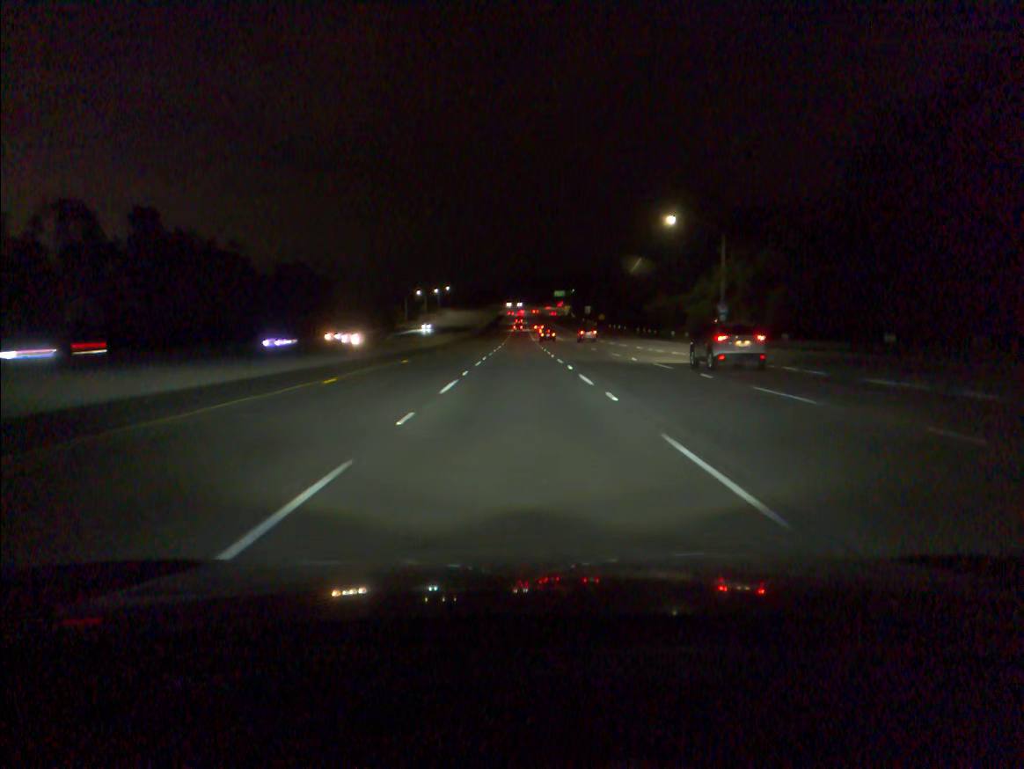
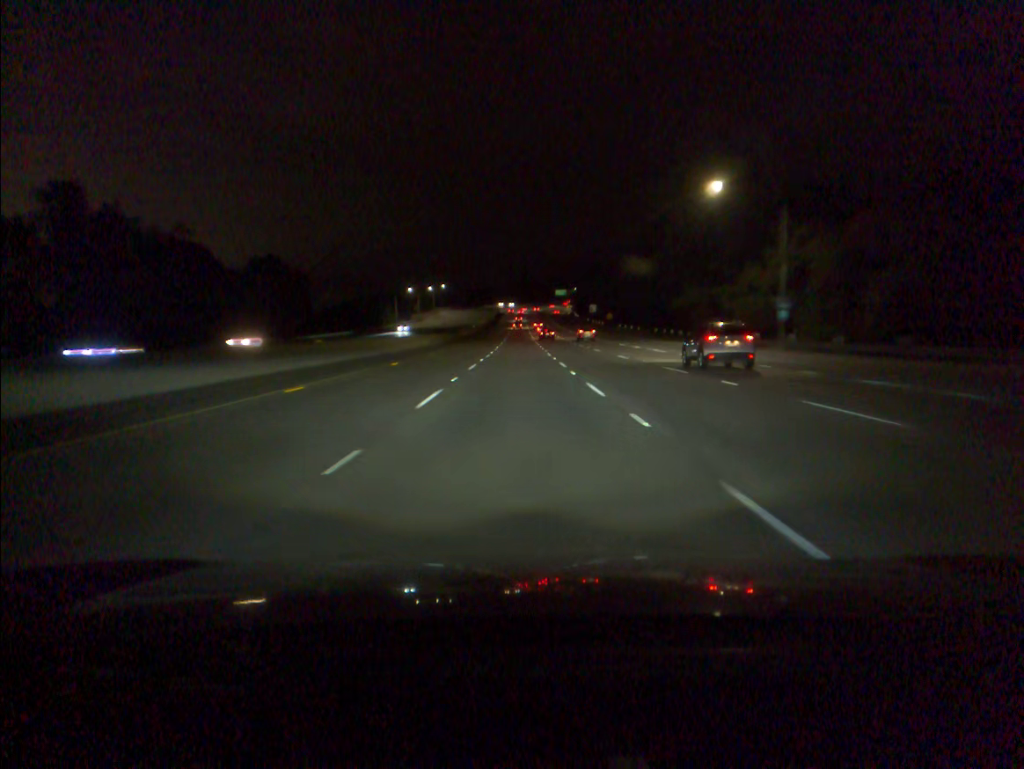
(0.0, +17.5) m; 0°
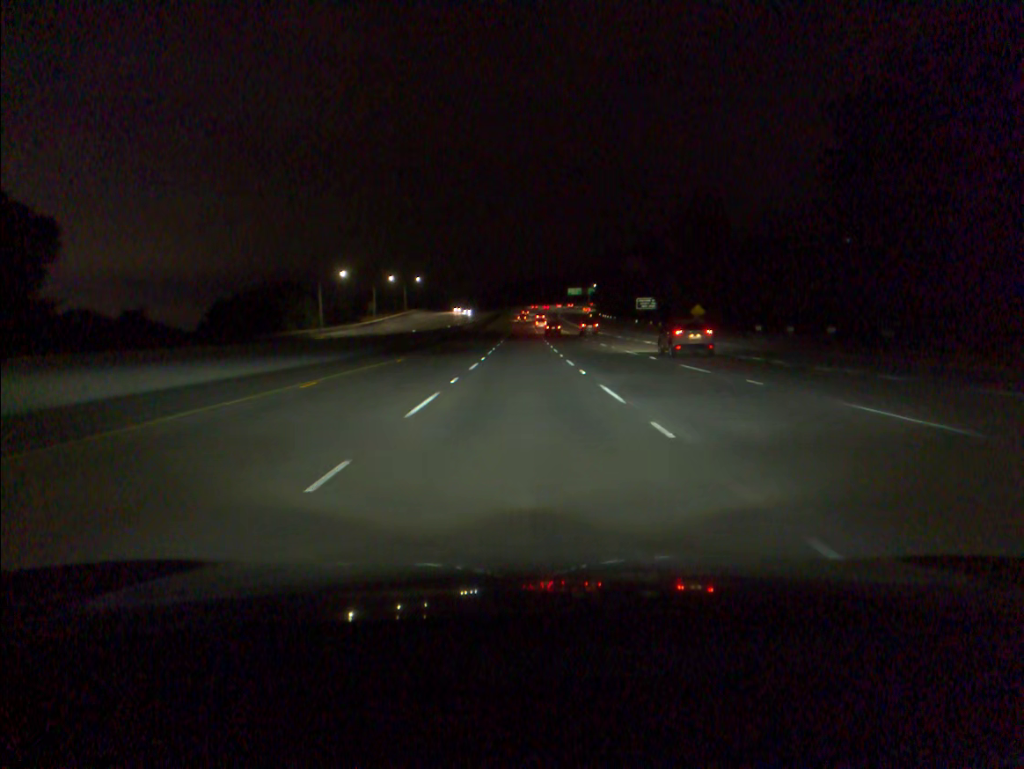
(-0.3, +87.3) m; 0°
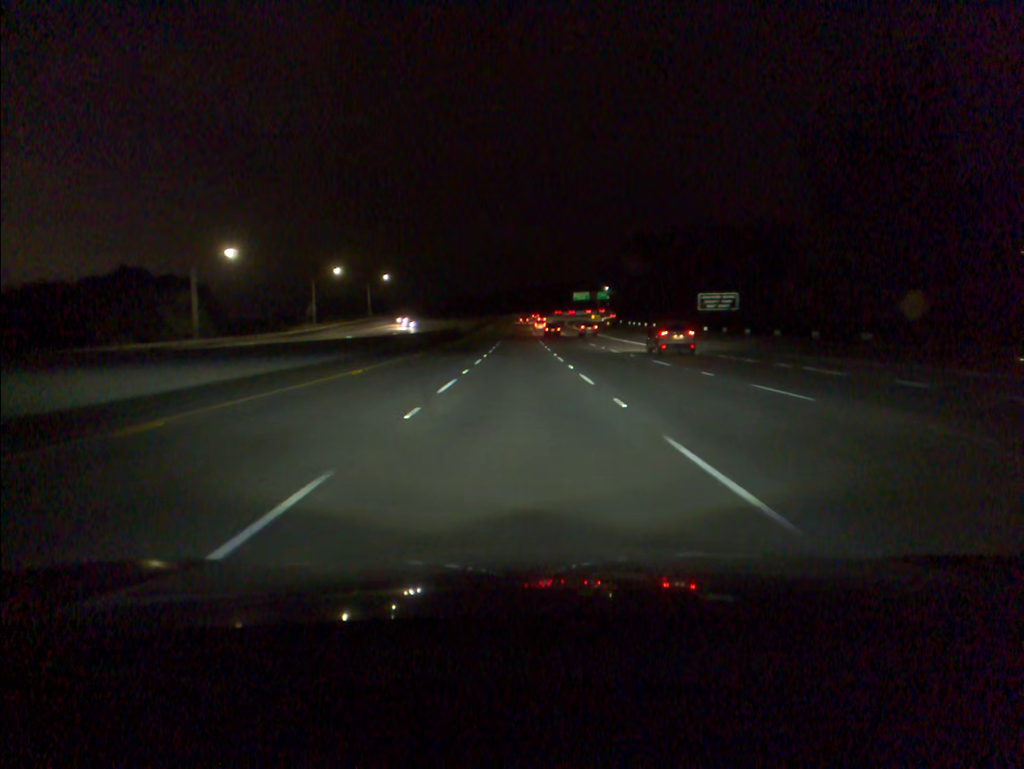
(+0.1, +52.1) m; 0°
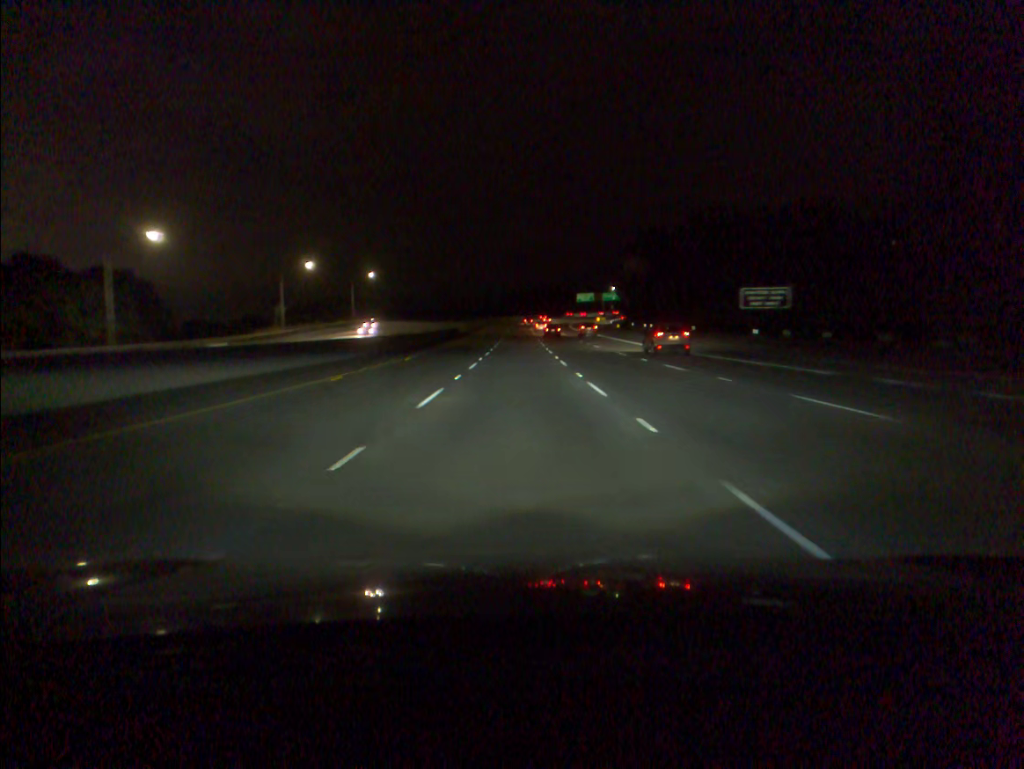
(0.0, +17.4) m; 0°
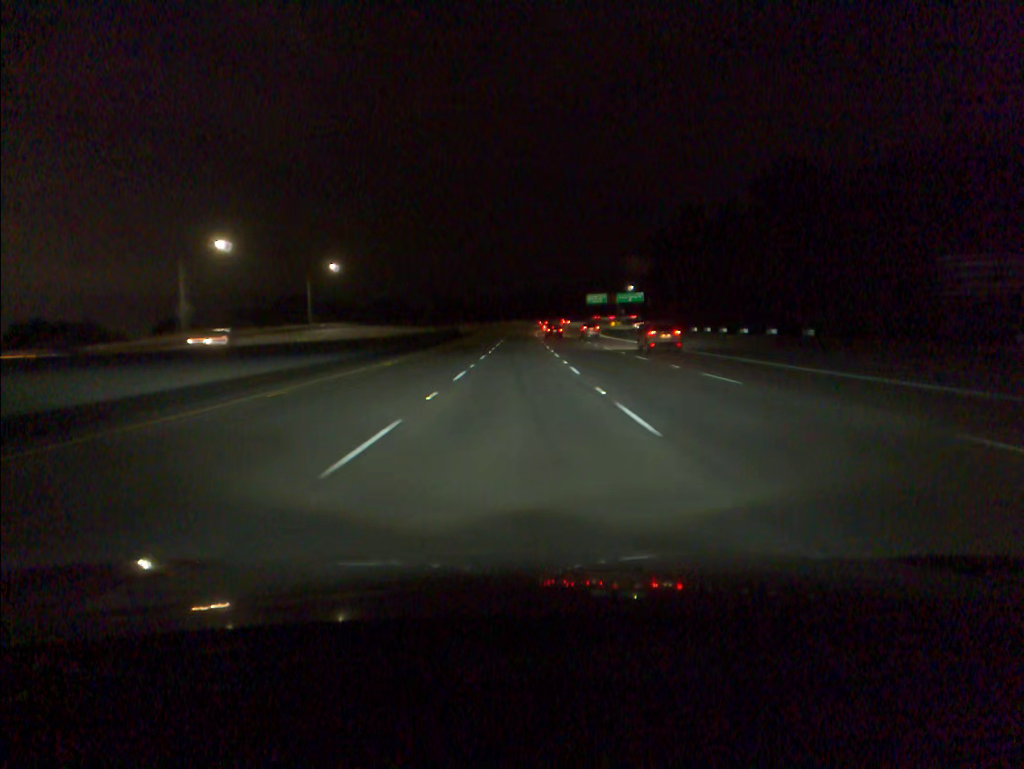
(-0.1, +34.7) m; 0°
